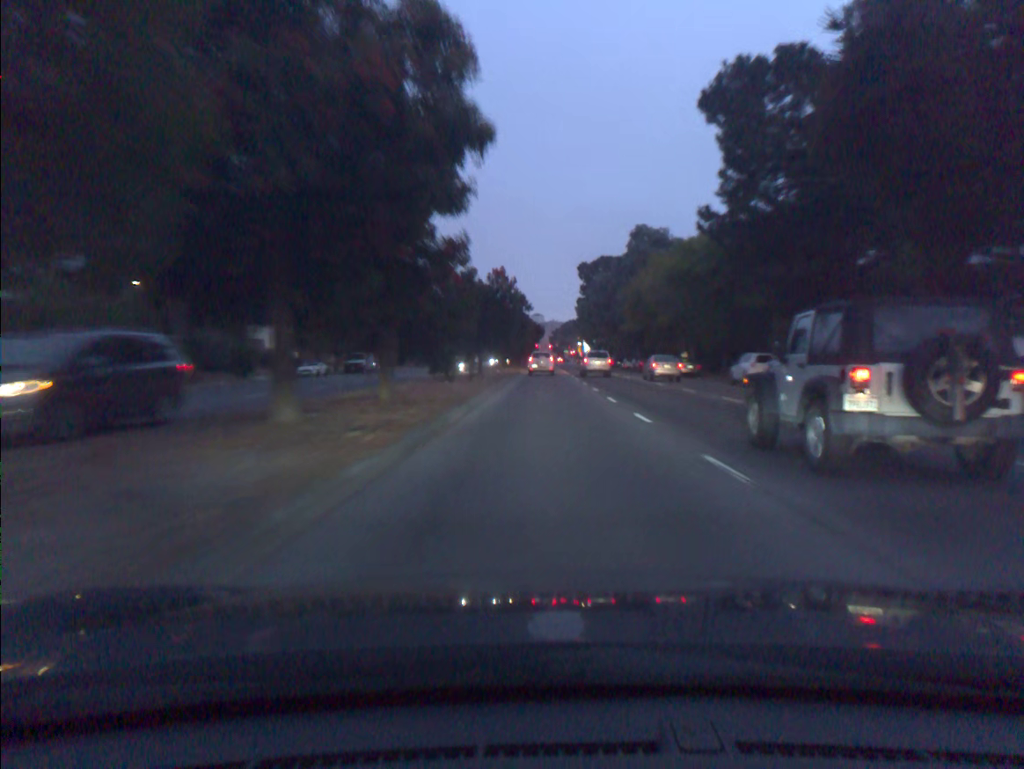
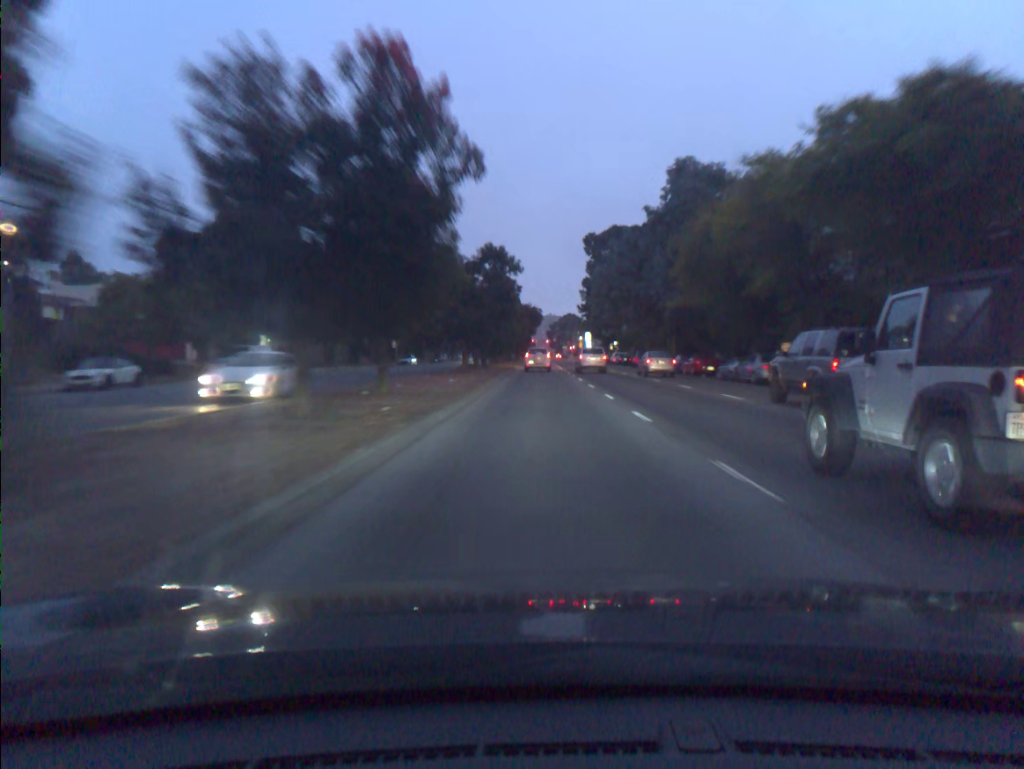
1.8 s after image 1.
(0.0, +29.6) m; 0°
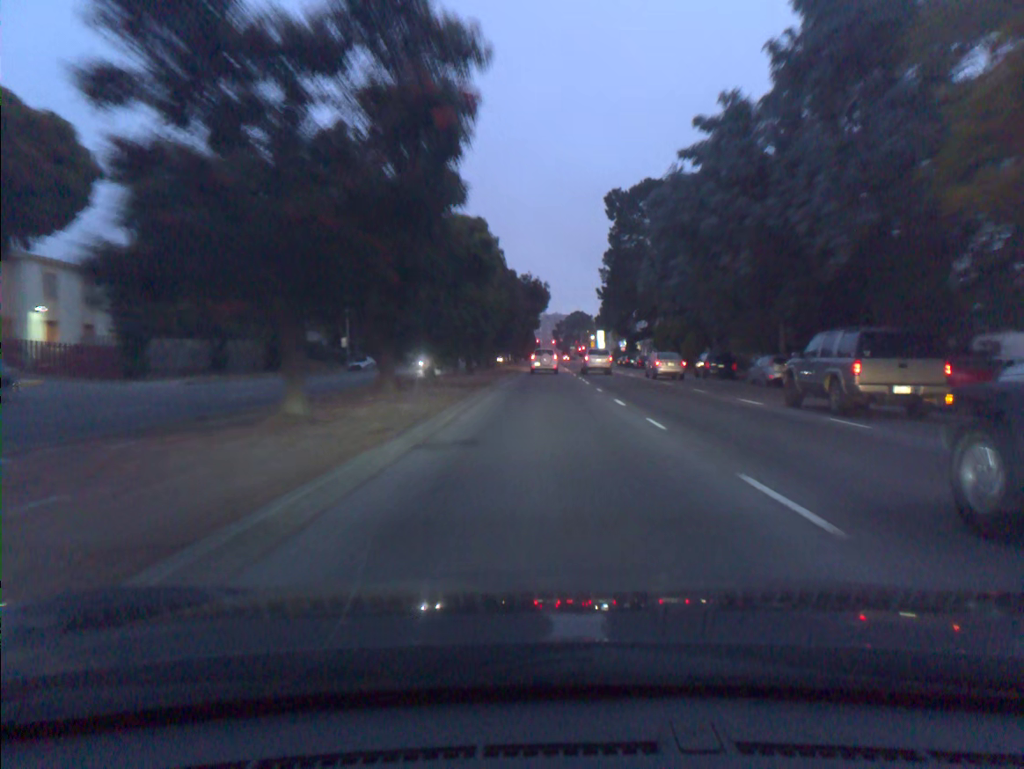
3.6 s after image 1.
(-0.1, +30.3) m; 0°
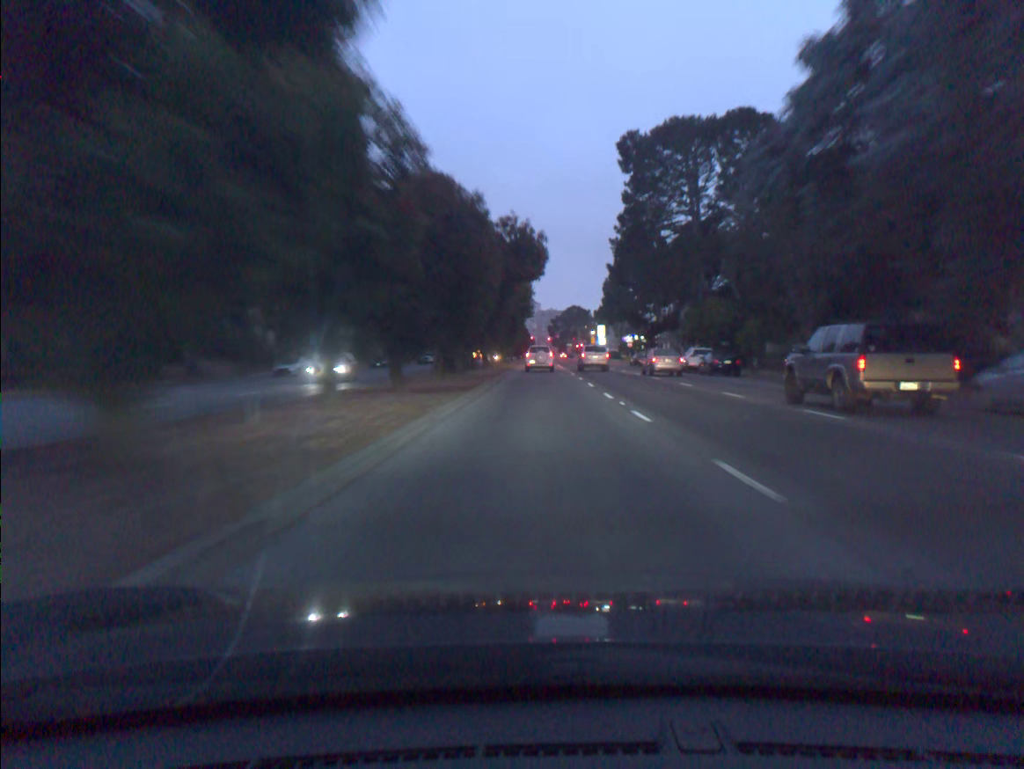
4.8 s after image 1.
(+0.1, +20.4) m; +1°
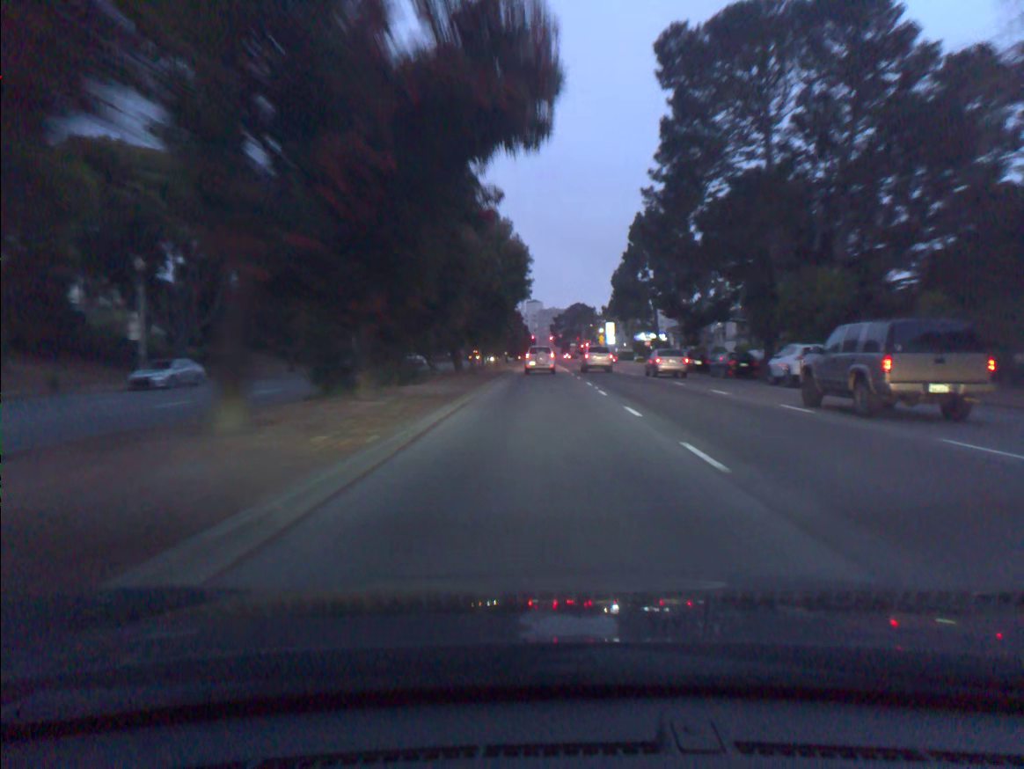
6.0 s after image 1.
(-0.1, +20.4) m; 0°
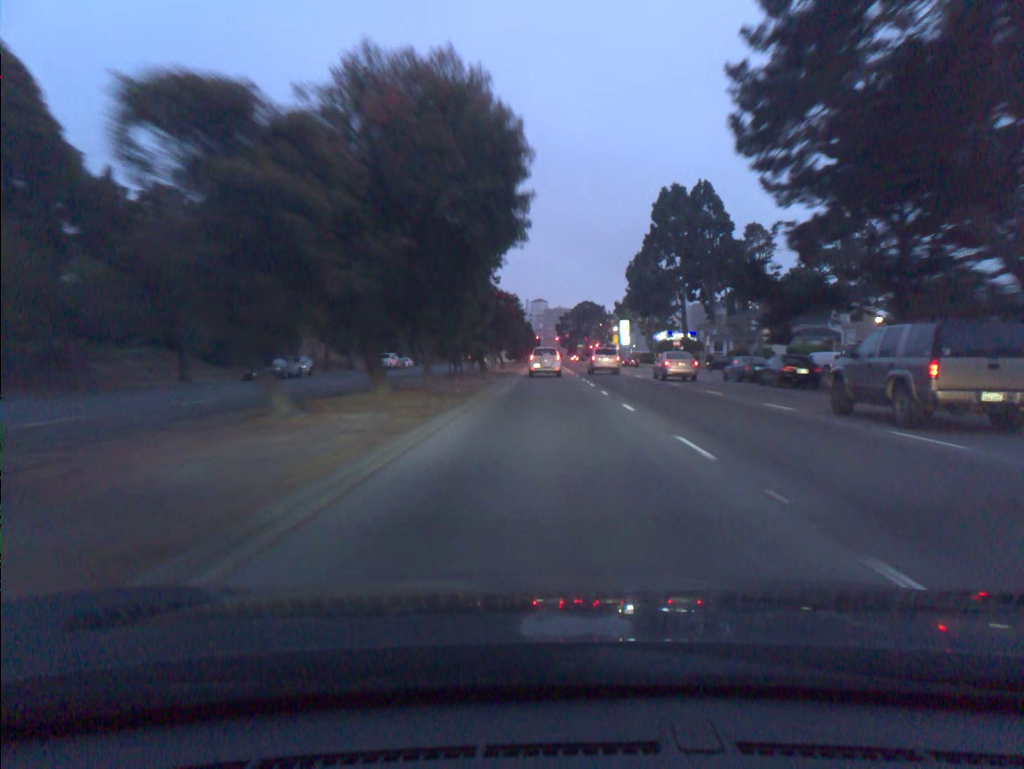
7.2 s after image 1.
(-0.1, +20.1) m; 0°
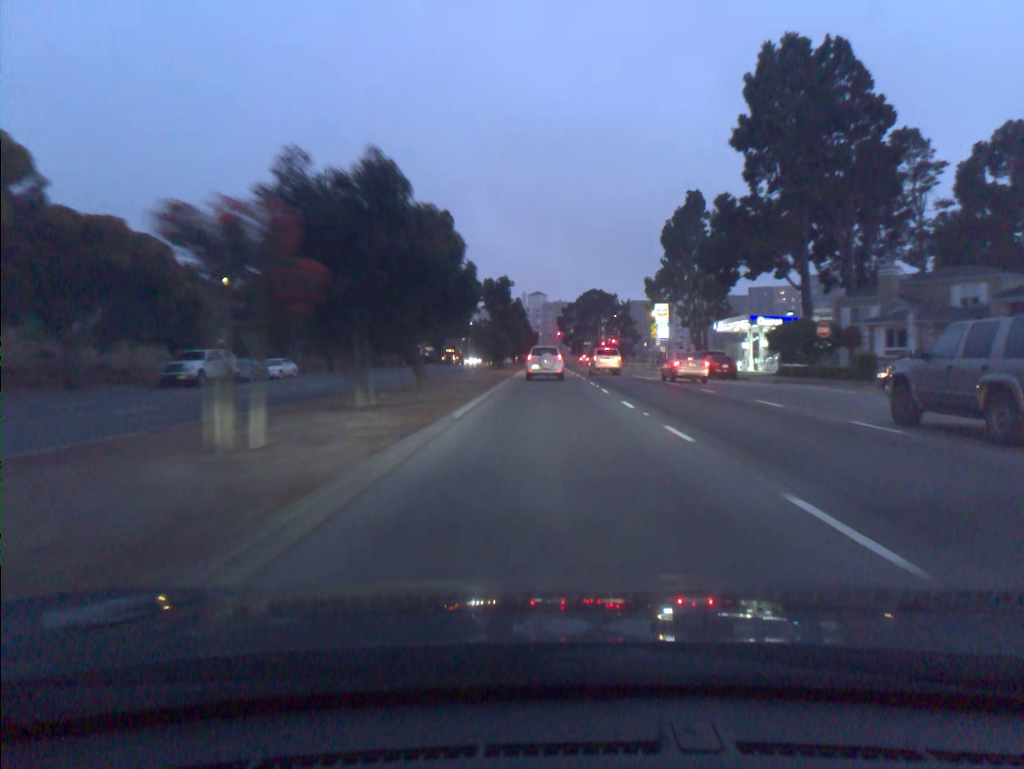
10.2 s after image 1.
(+0.1, +48.5) m; 0°
